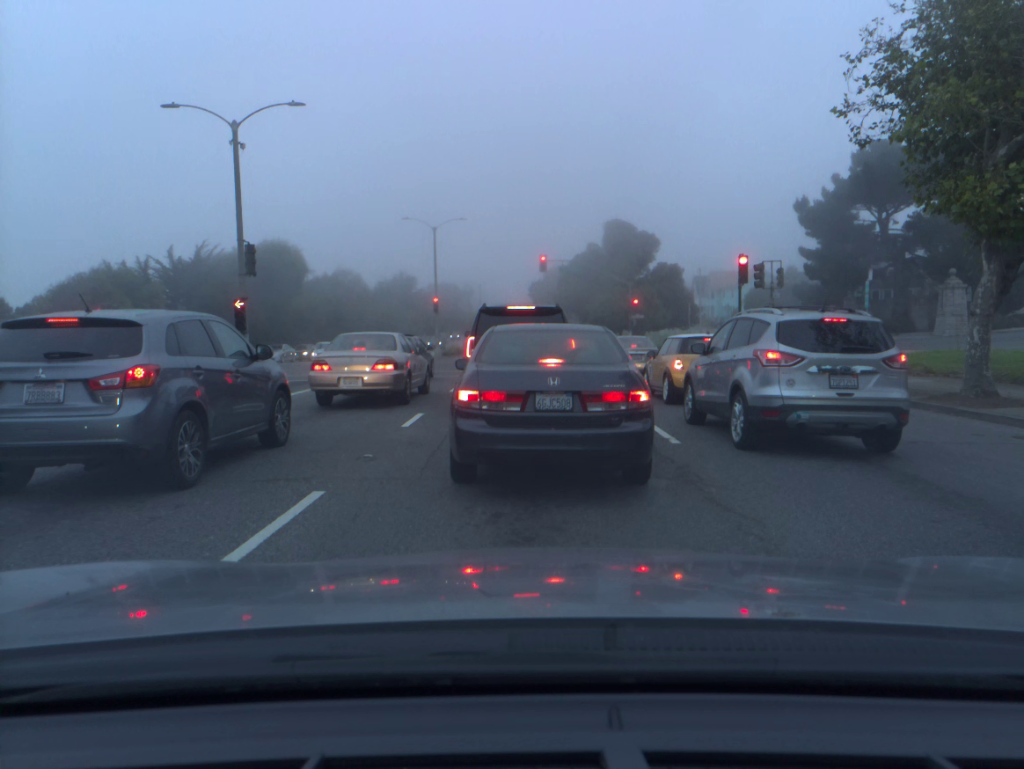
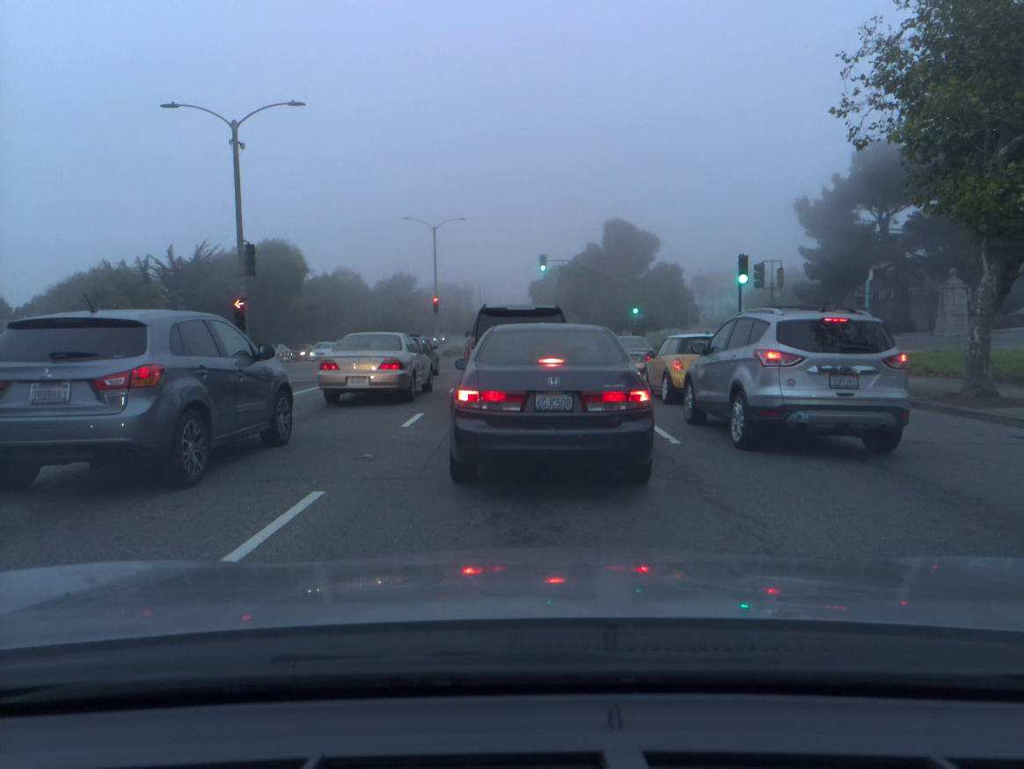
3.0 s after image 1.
(0.0, 0.0) m; 0°
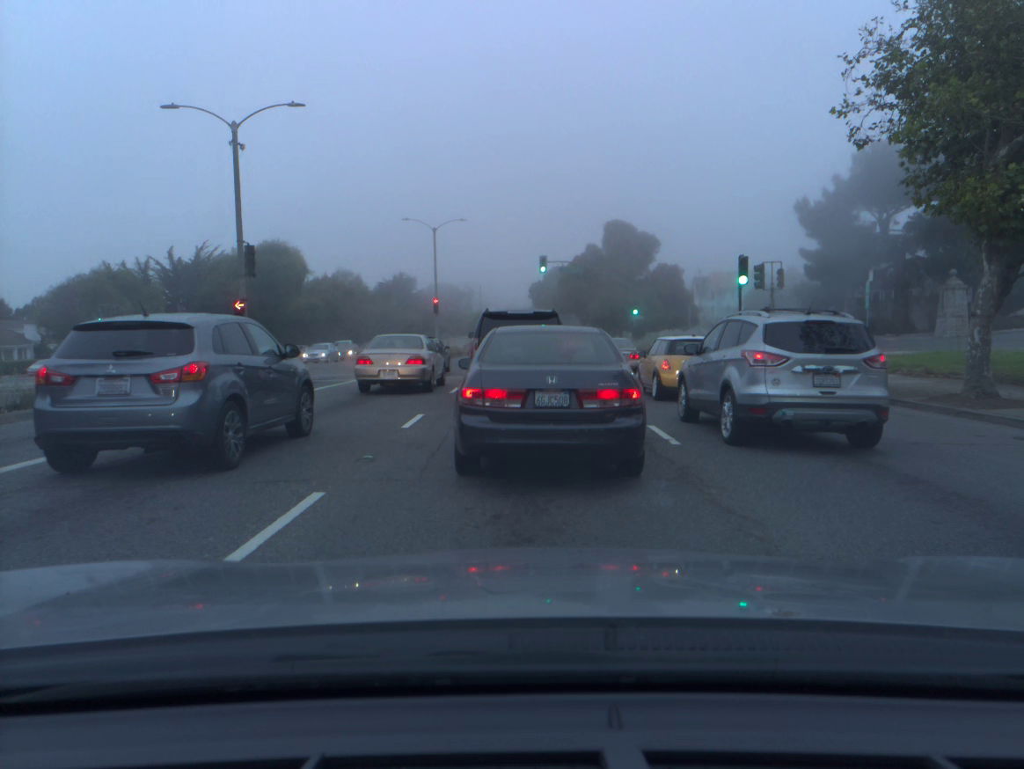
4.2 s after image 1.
(0.0, 0.0) m; 0°
